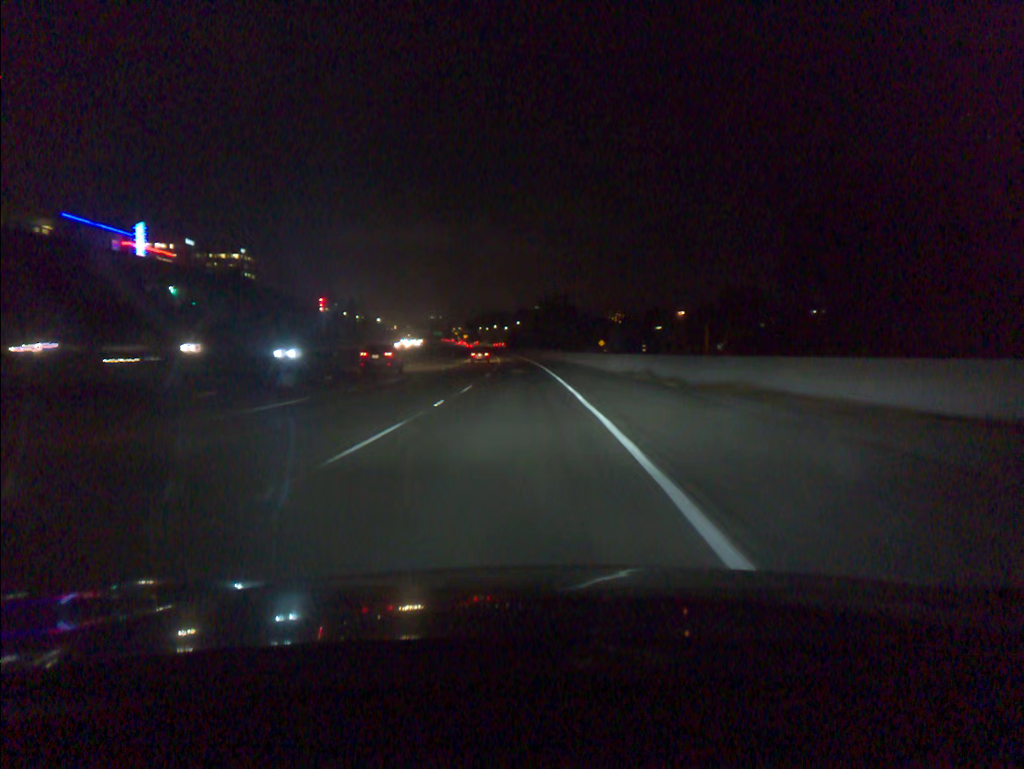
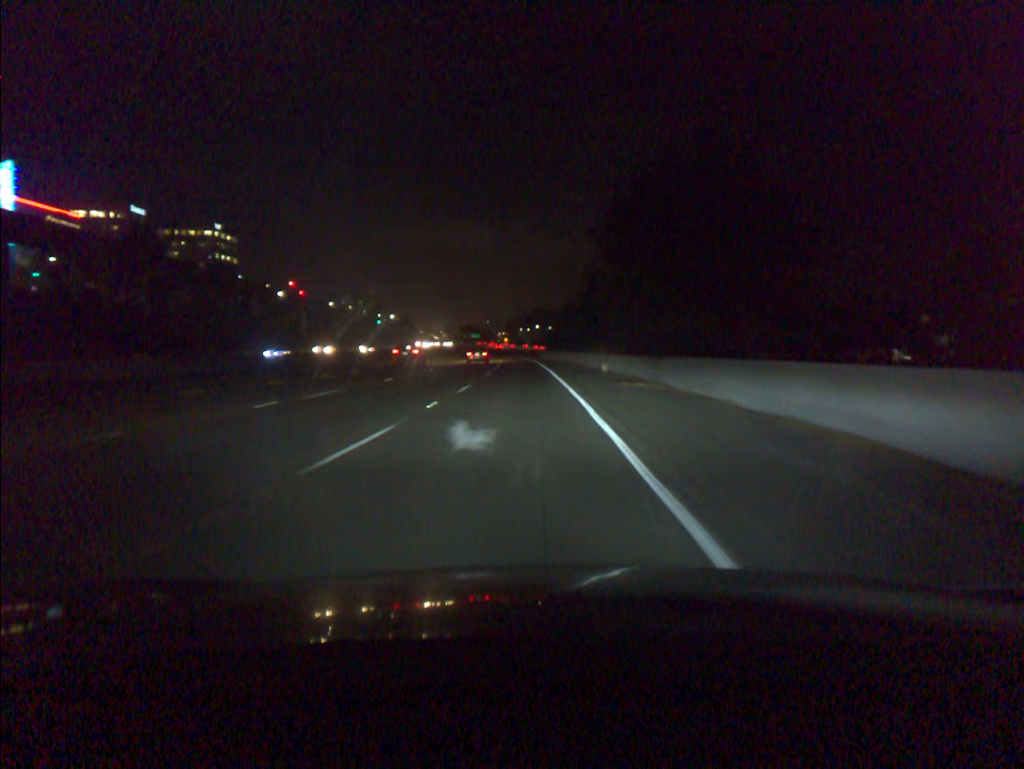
(-2.5, +88.0) m; -3°
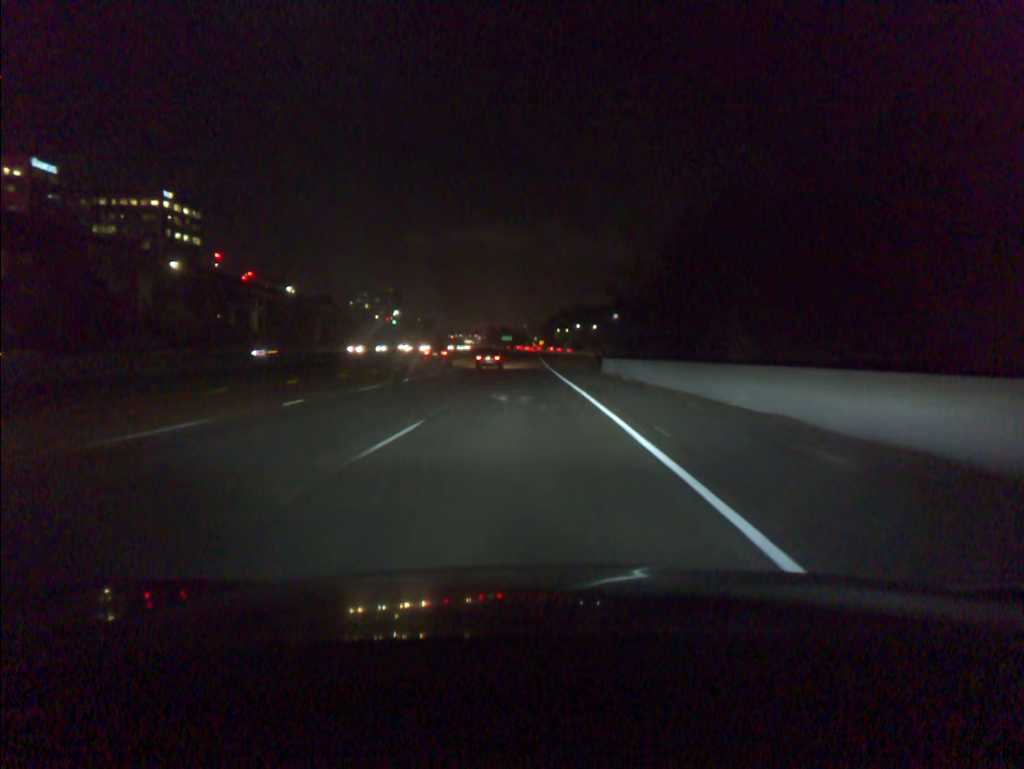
(-1.8, +71.8) m; -3°
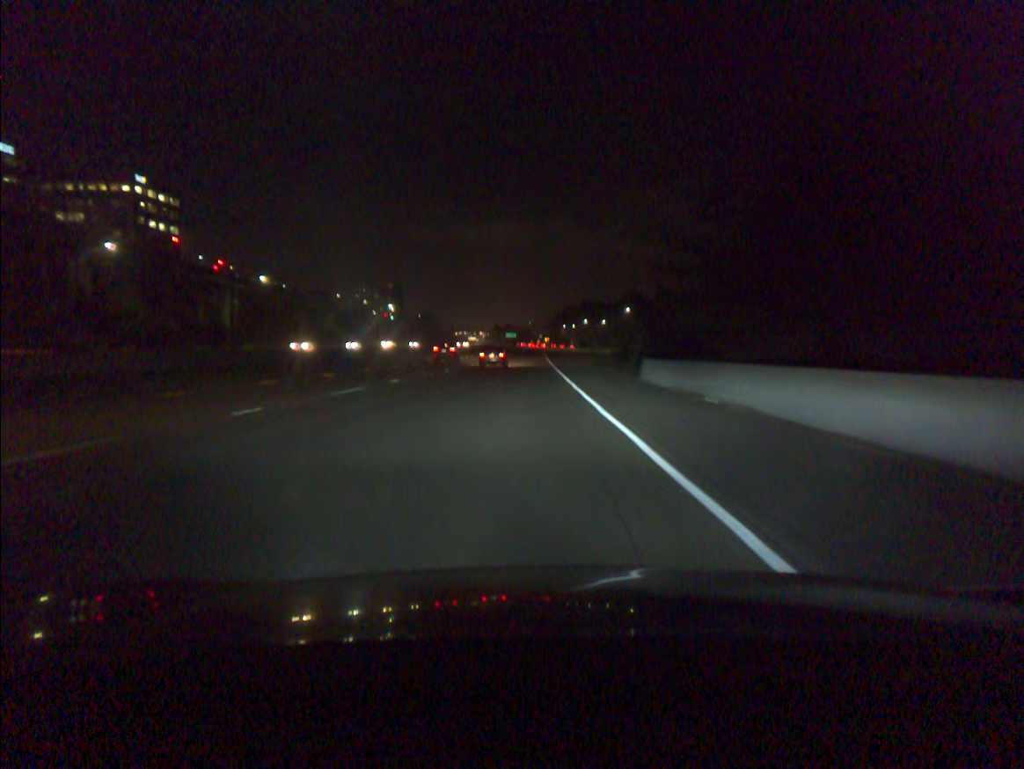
(-0.1, +18.1) m; 0°
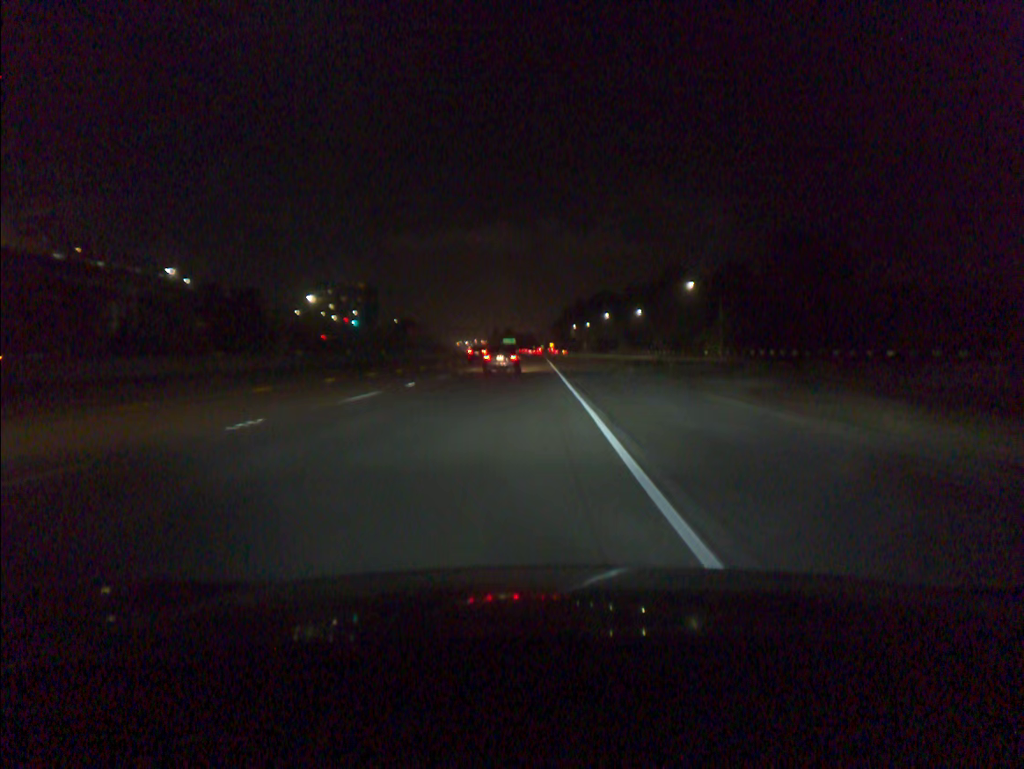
(-0.3, +90.6) m; 0°
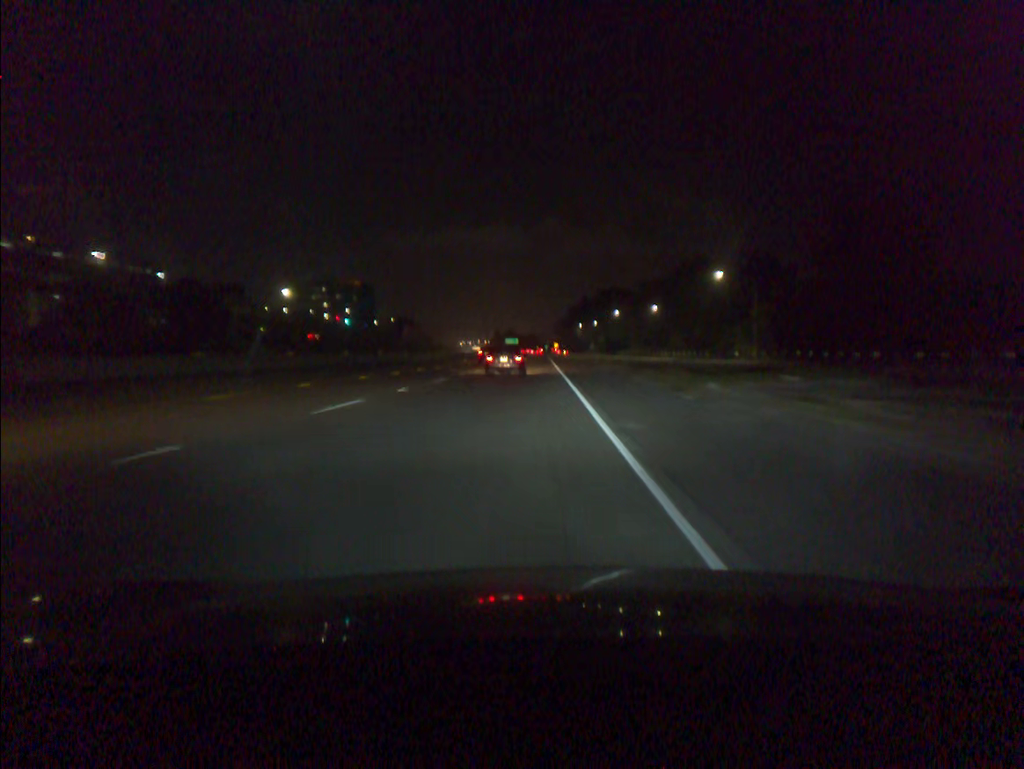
(0.0, +18.1) m; 0°
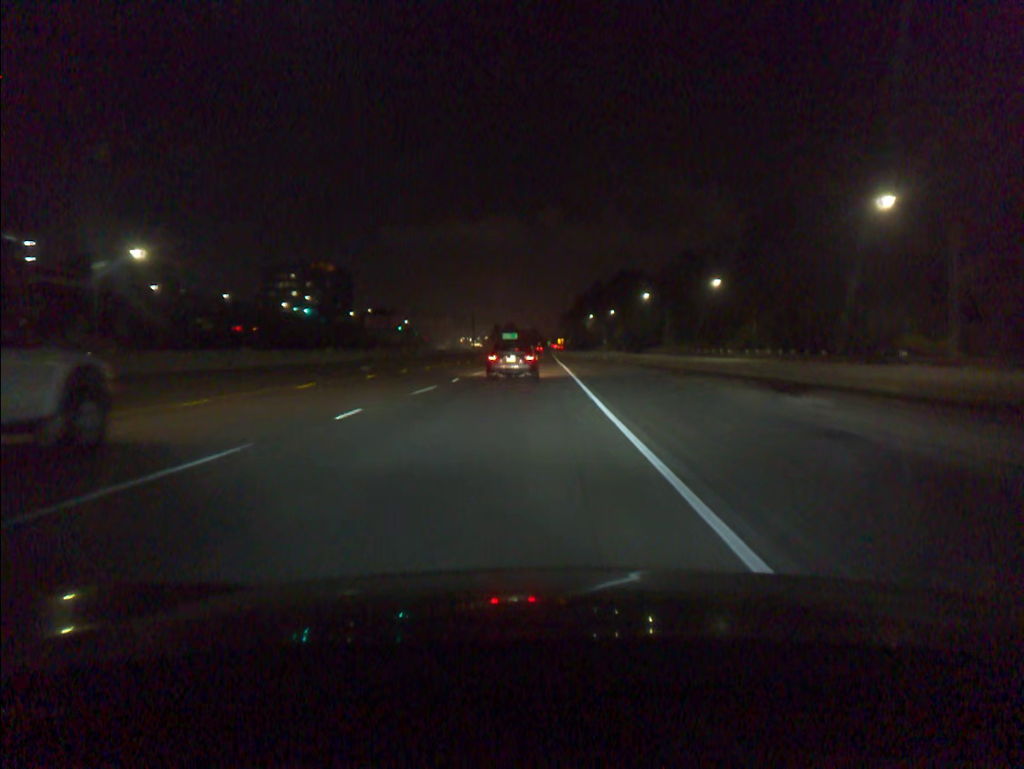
(-0.2, +54.2) m; 0°
